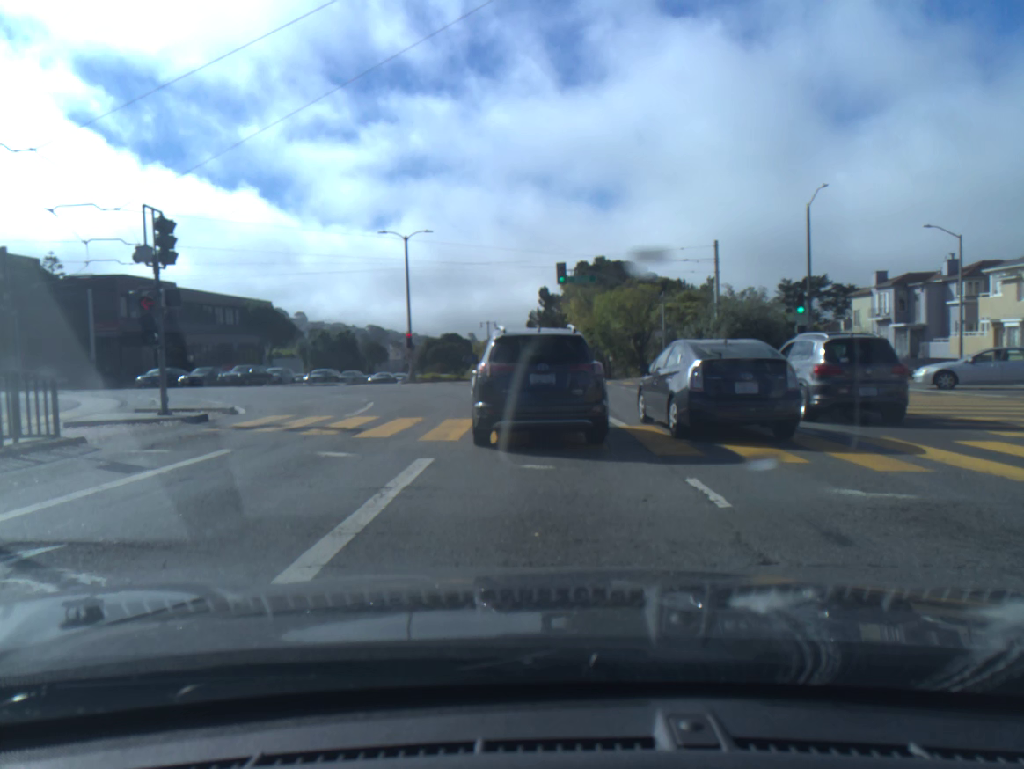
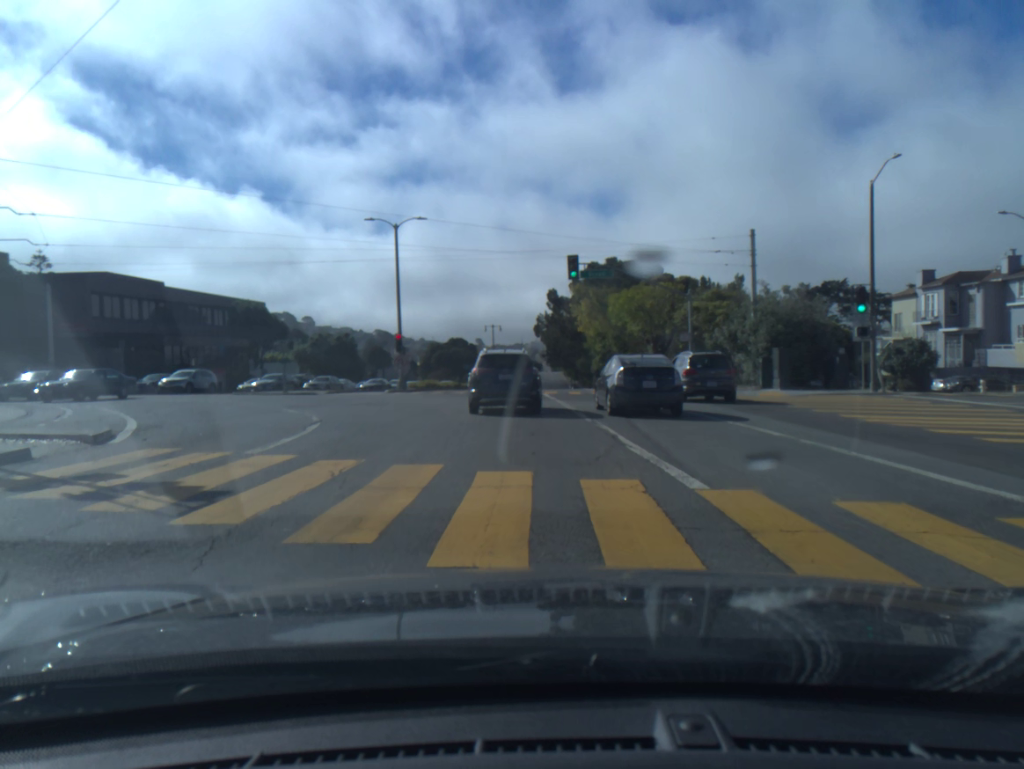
(-0.1, +6.0) m; -1°
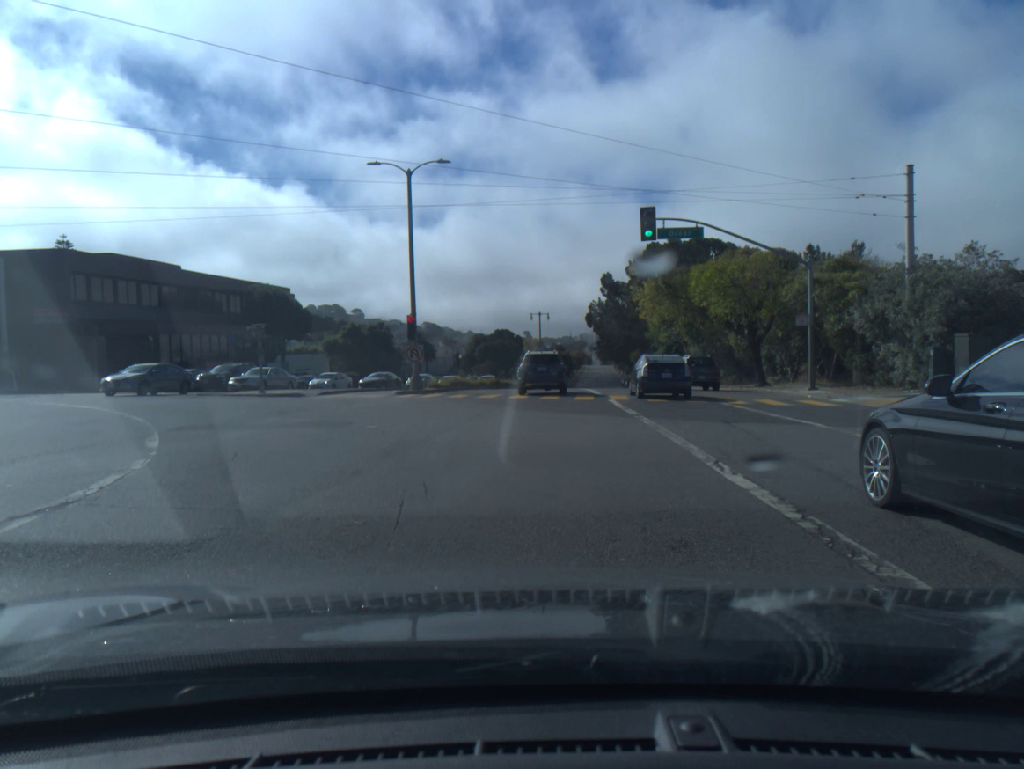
(-0.5, +10.9) m; -4°
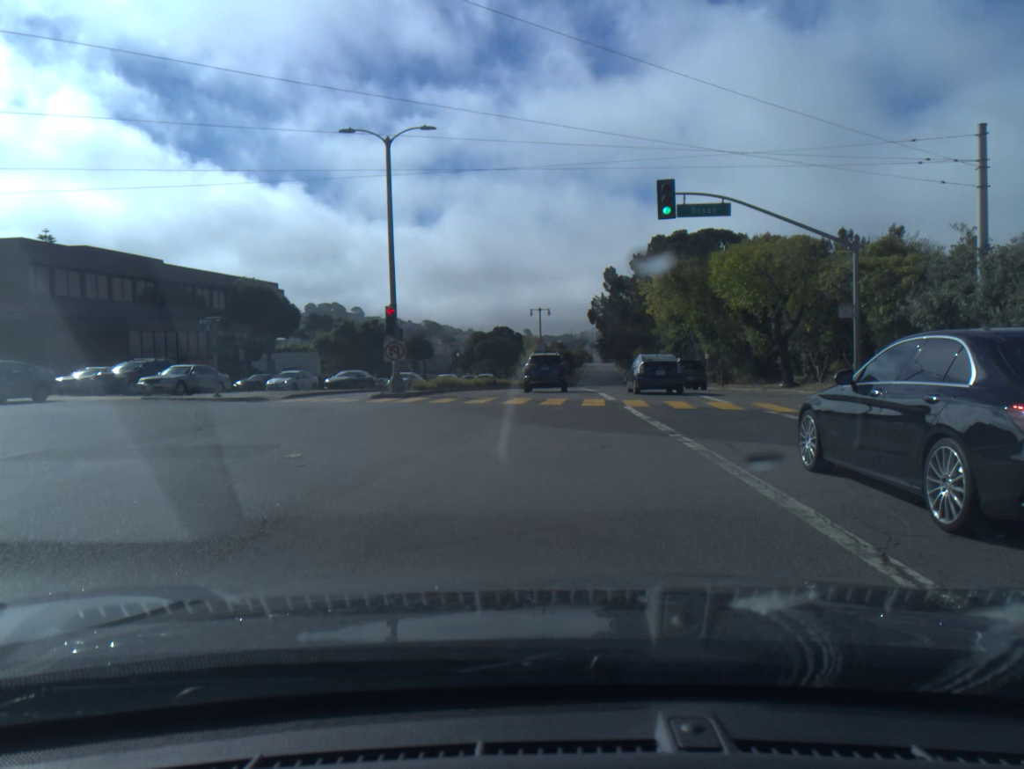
(0.0, +4.5) m; 0°
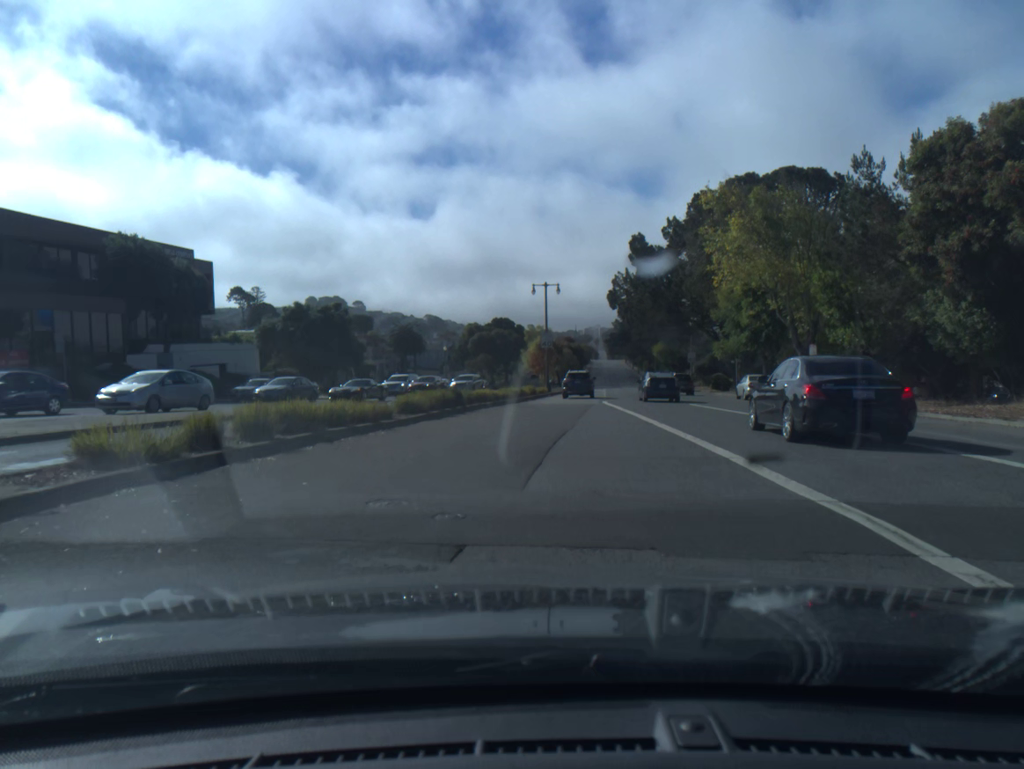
(-0.2, +23.4) m; -1°
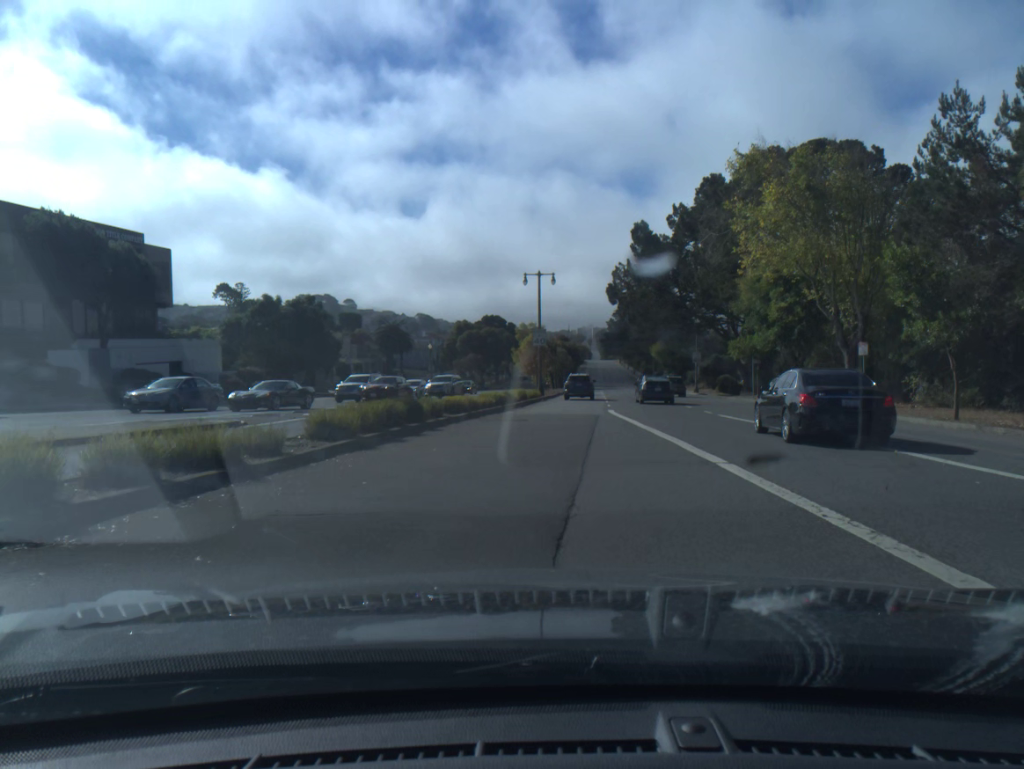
(0.0, +7.0) m; +1°
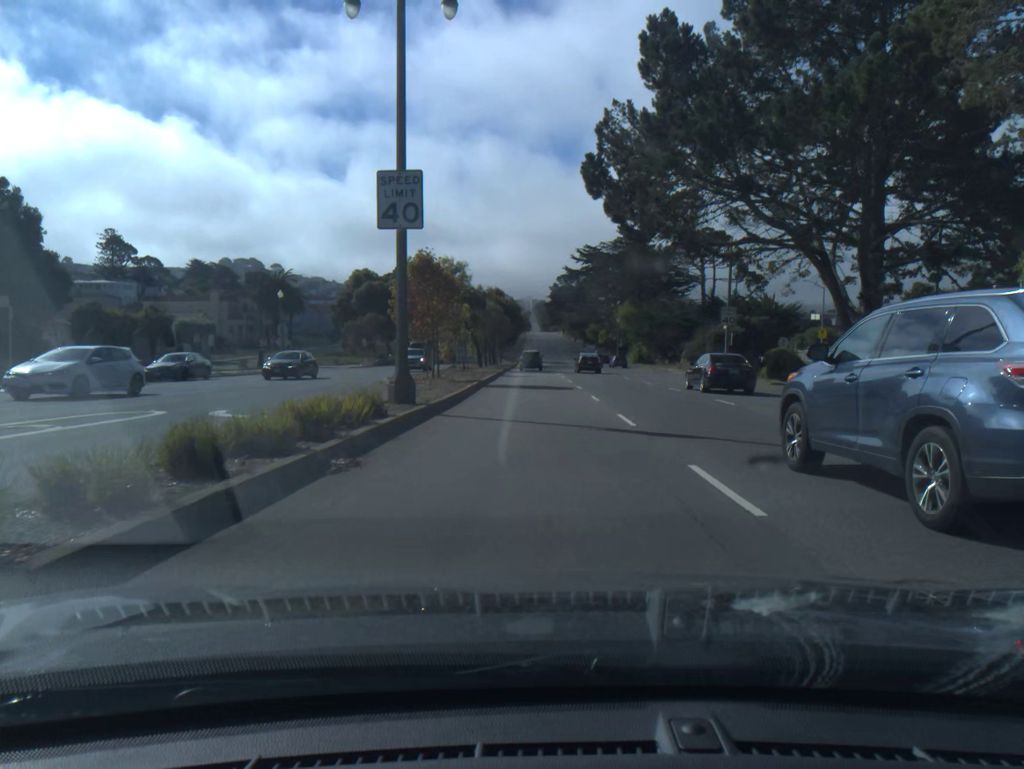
(+1.2, +37.3) m; +4°
